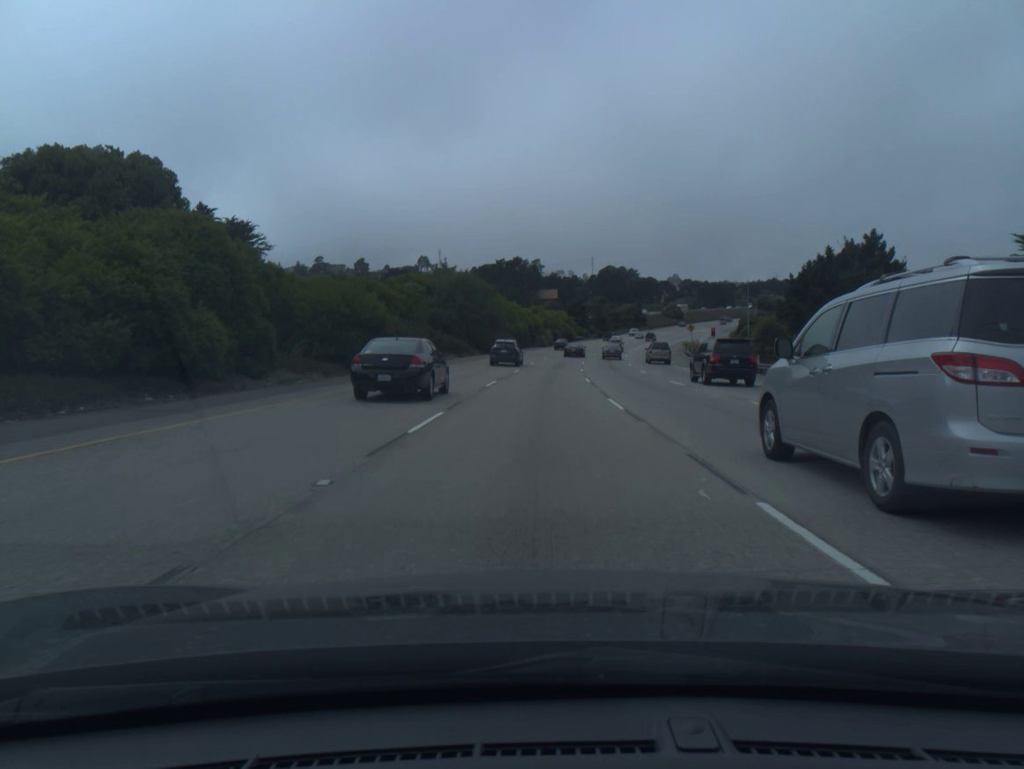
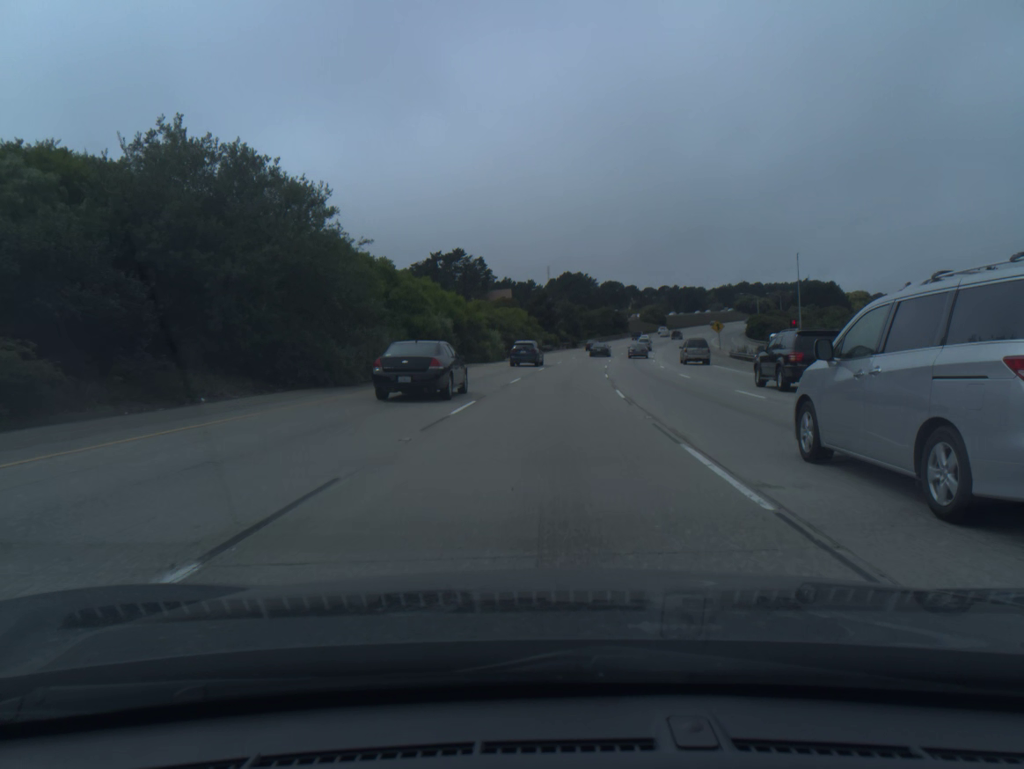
(+1.1, +54.8) m; +3°
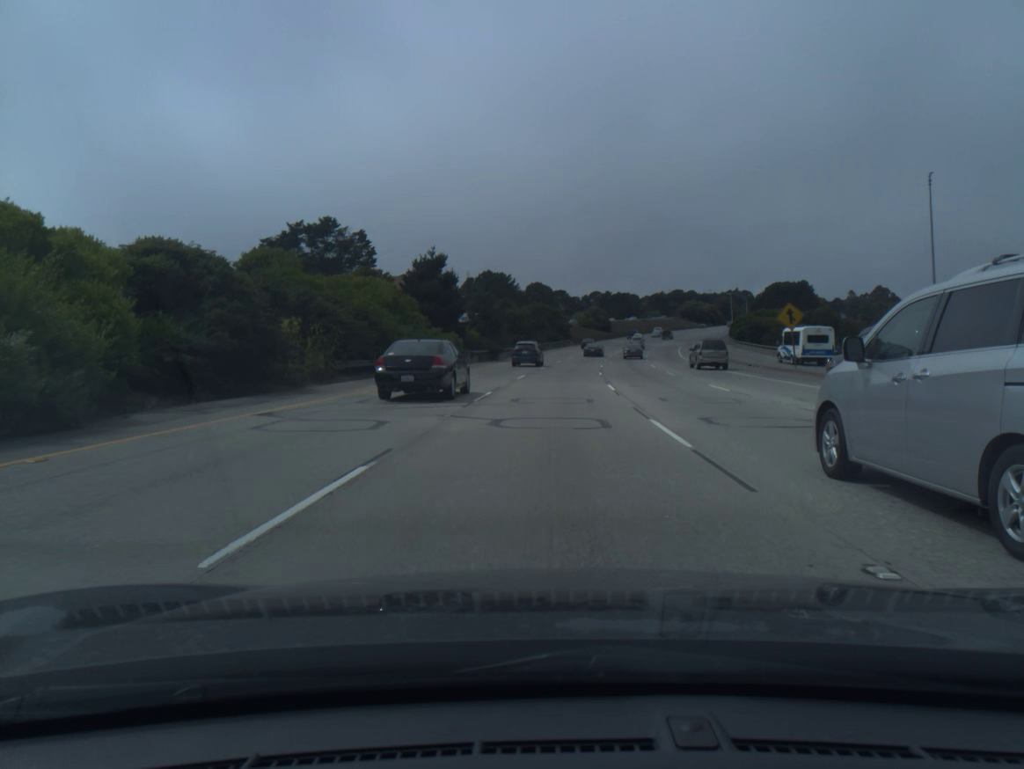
(+2.7, +54.3) m; +6°
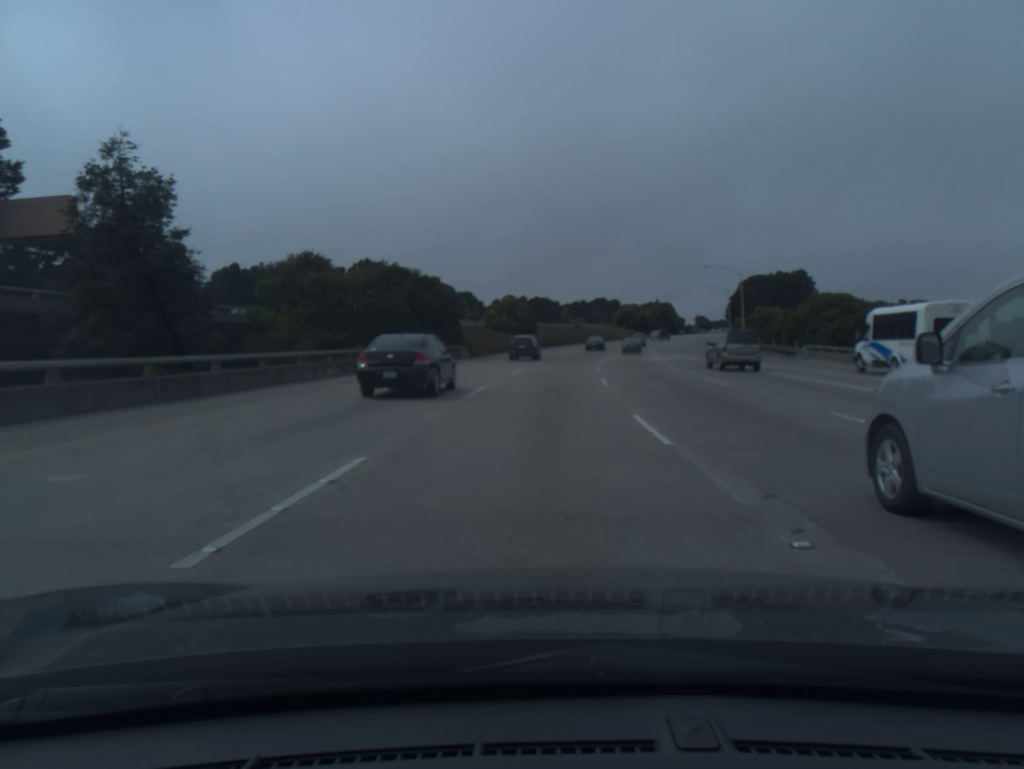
(+4.3, +72.0) m; +6°
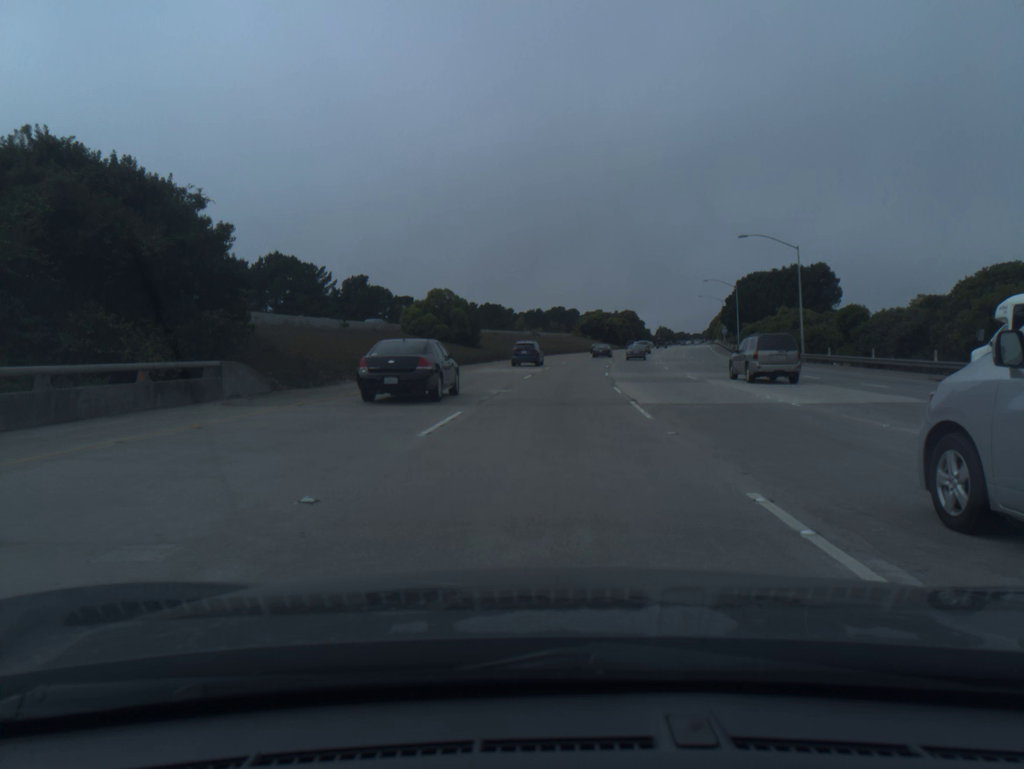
(+1.0, +36.0) m; +3°
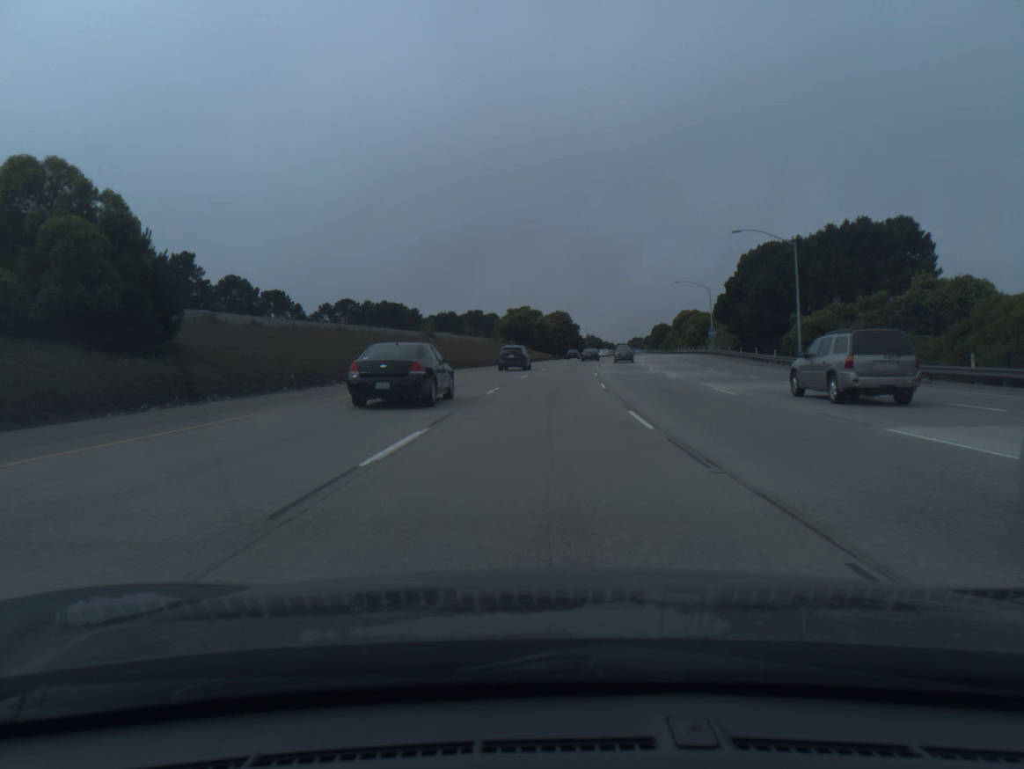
(+2.8, +54.0) m; +6°
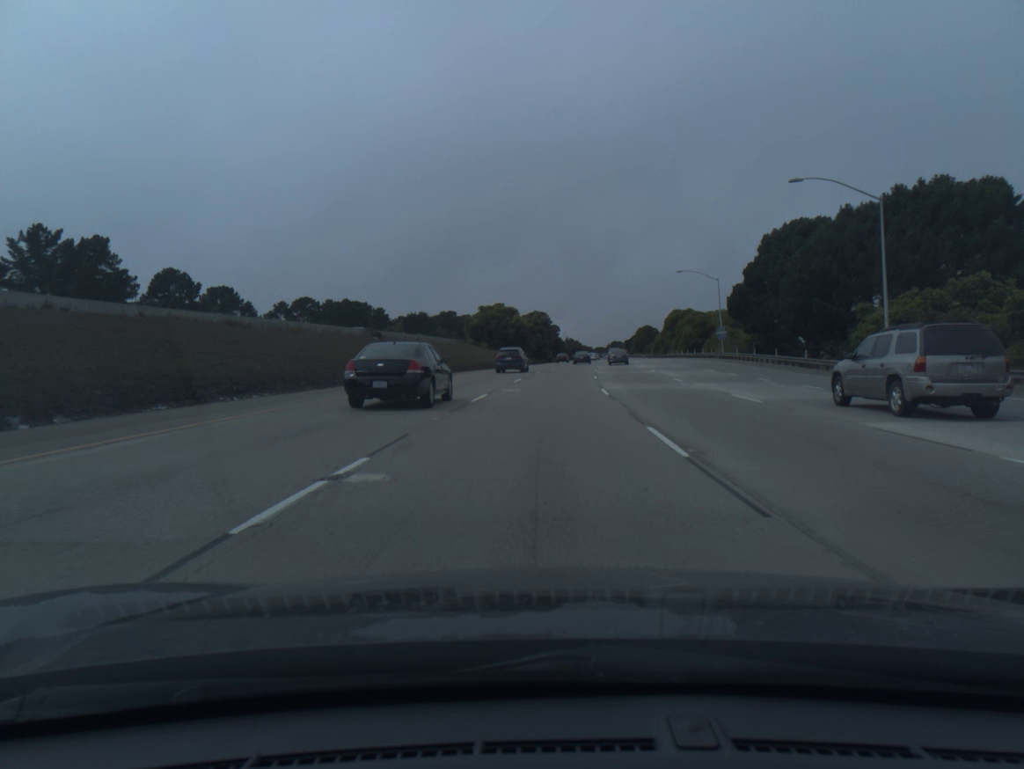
(+0.3, +18.1) m; +2°
